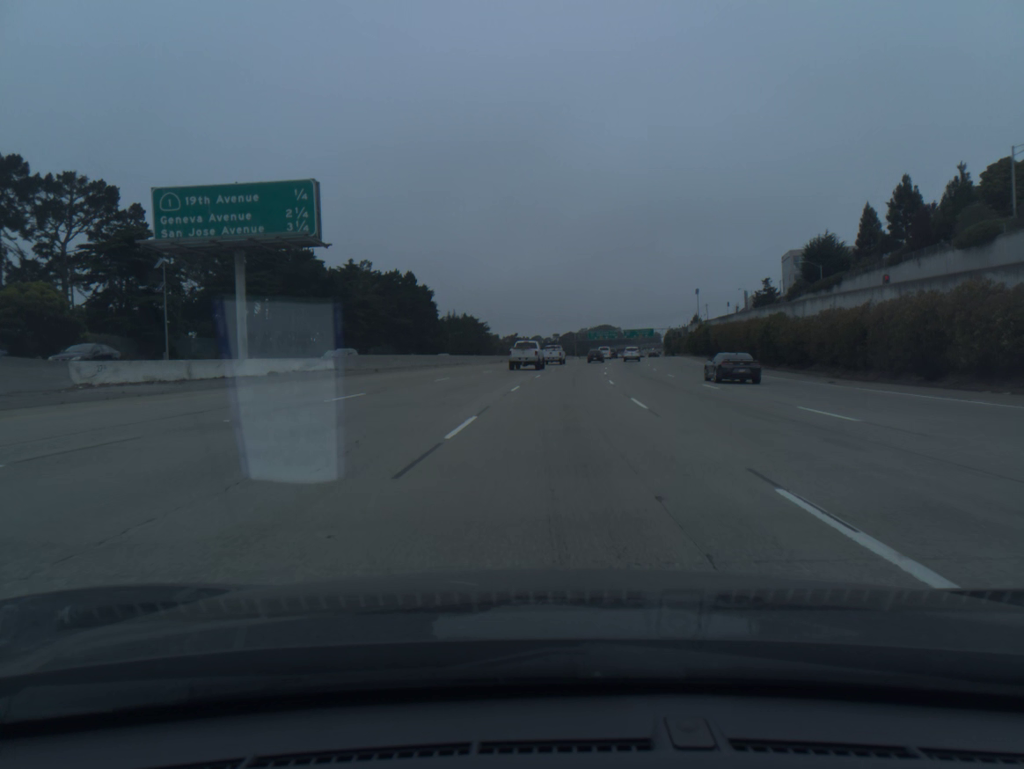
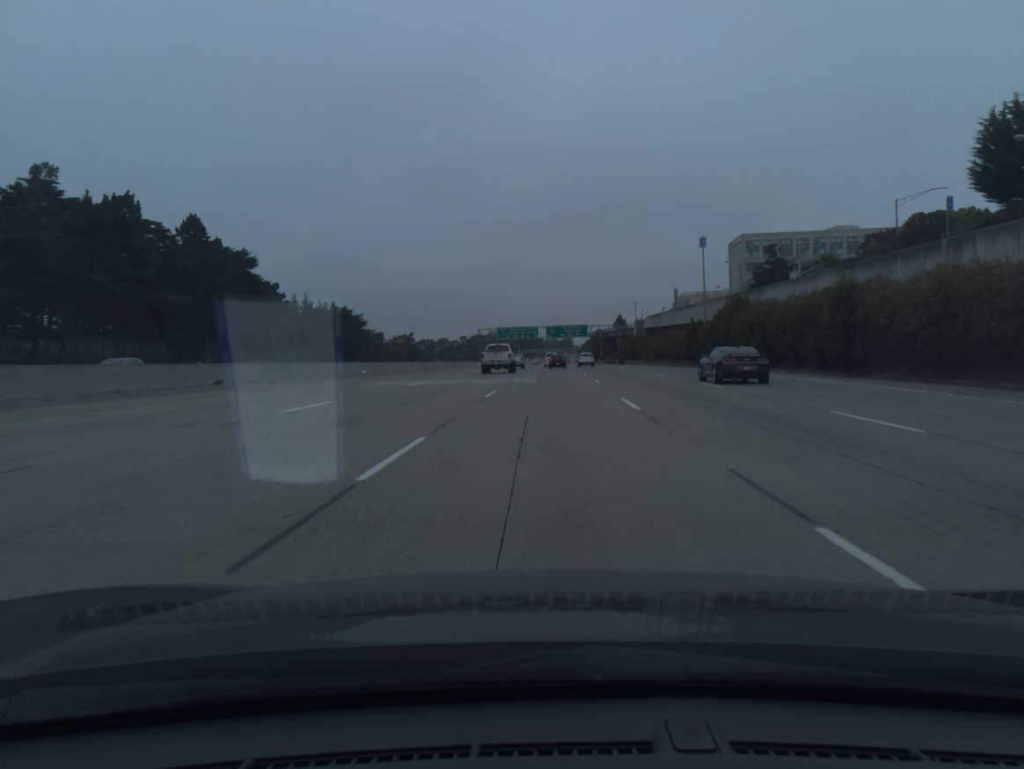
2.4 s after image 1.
(+4.9, +74.6) m; +6°
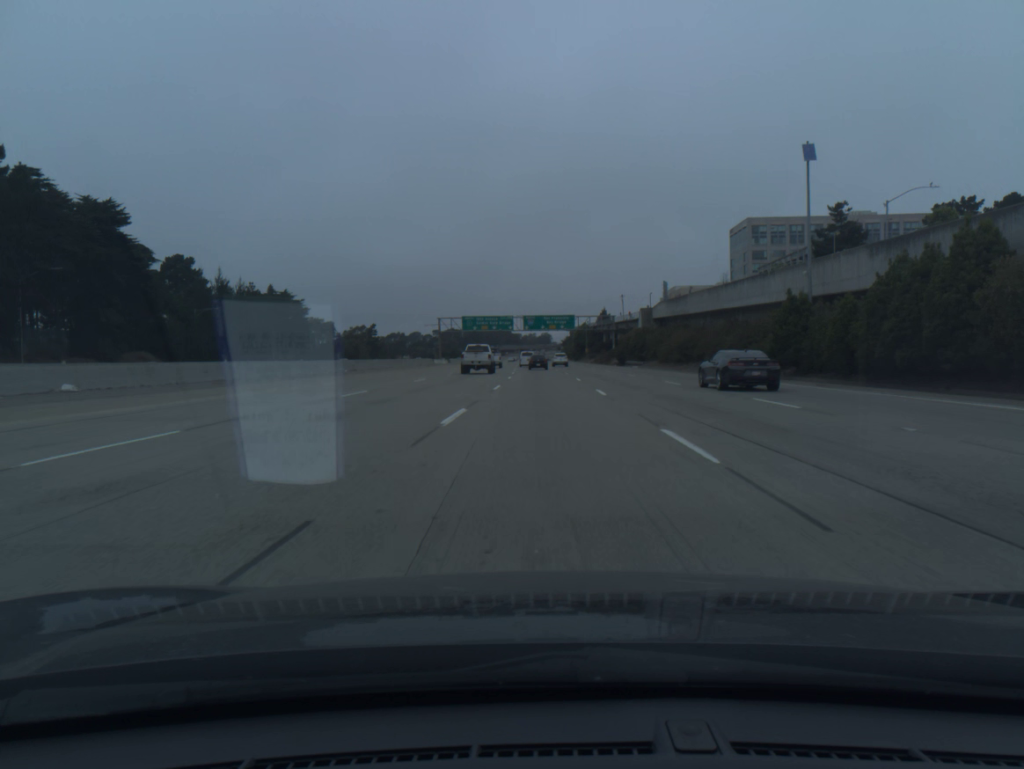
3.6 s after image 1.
(+0.6, +36.7) m; +2°
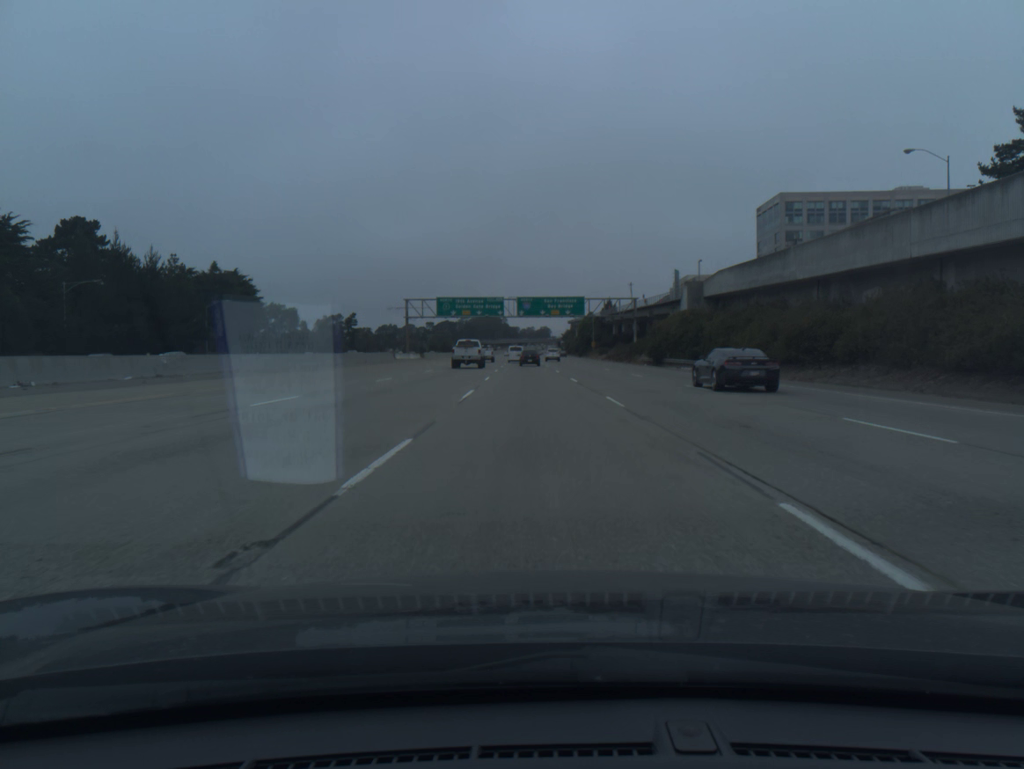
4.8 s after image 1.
(+0.1, +35.3) m; 0°
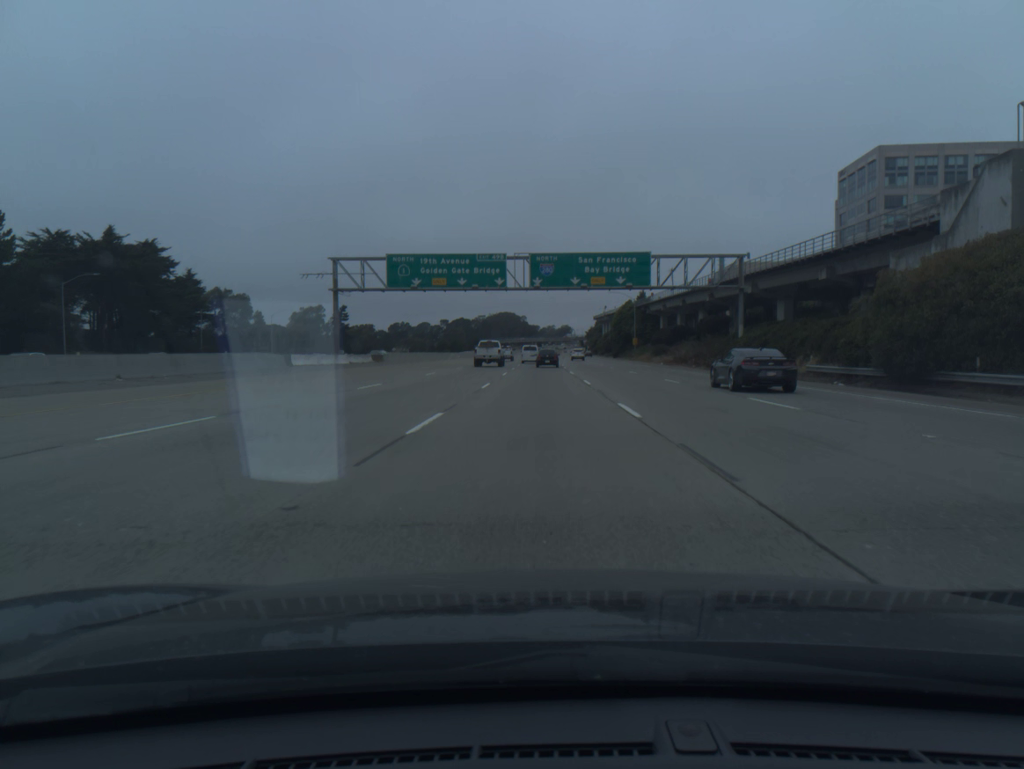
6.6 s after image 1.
(-0.6, +50.3) m; -1°
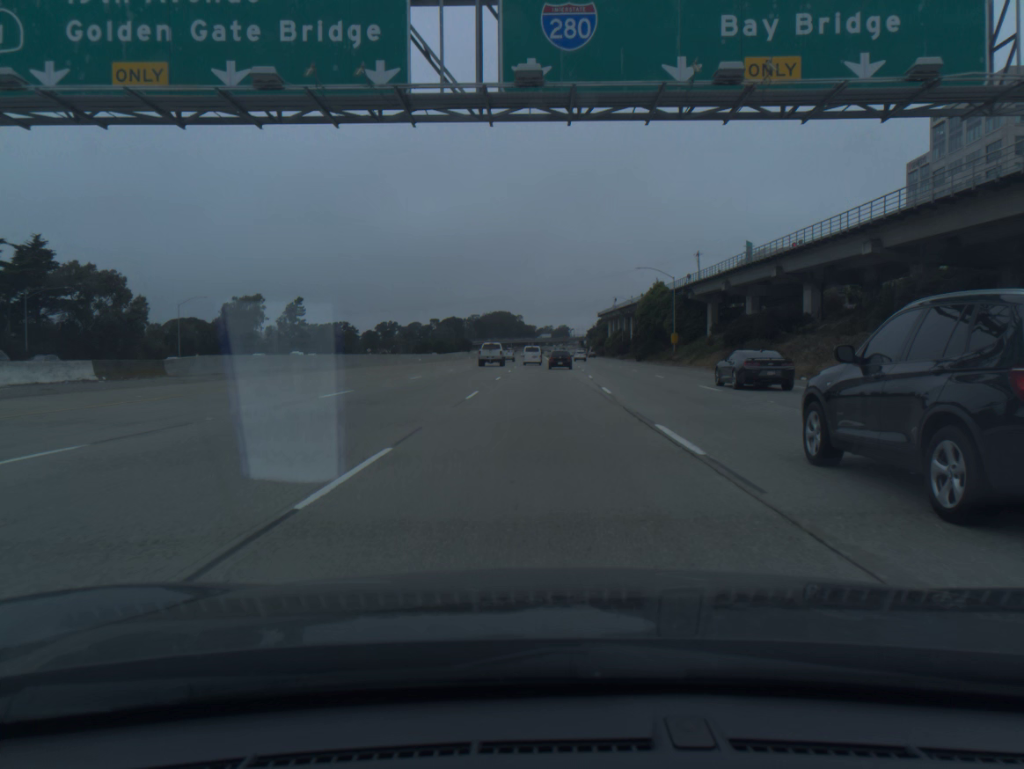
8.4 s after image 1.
(+0.1, +48.4) m; 0°
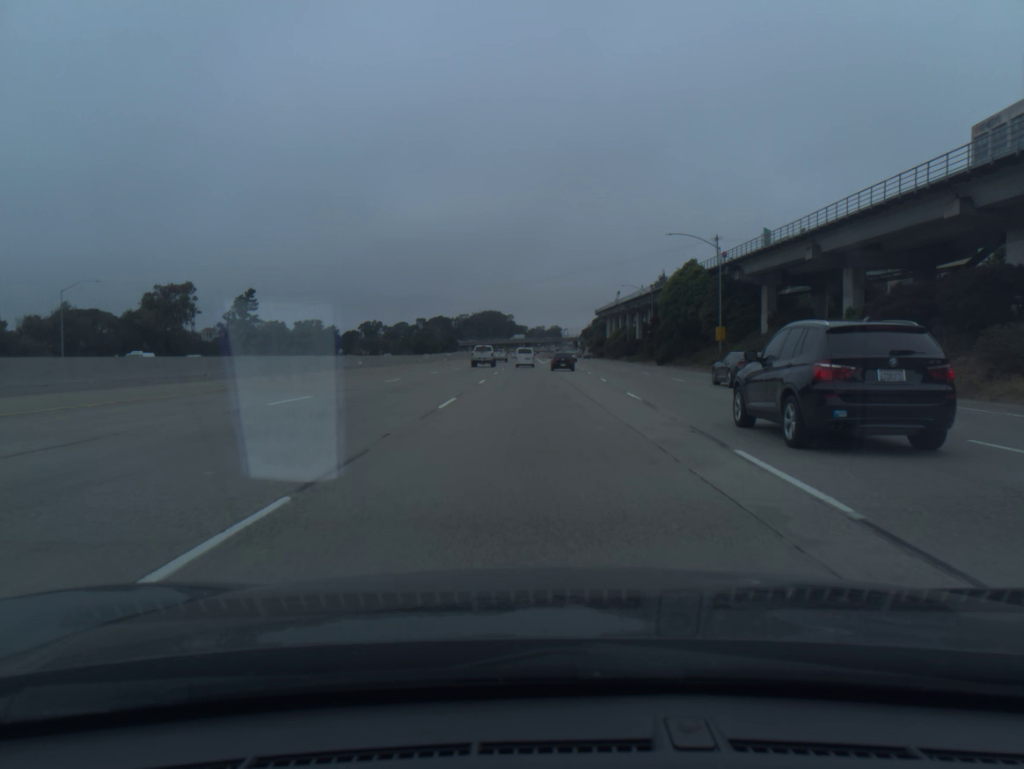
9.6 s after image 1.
(+0.2, +31.8) m; +1°
